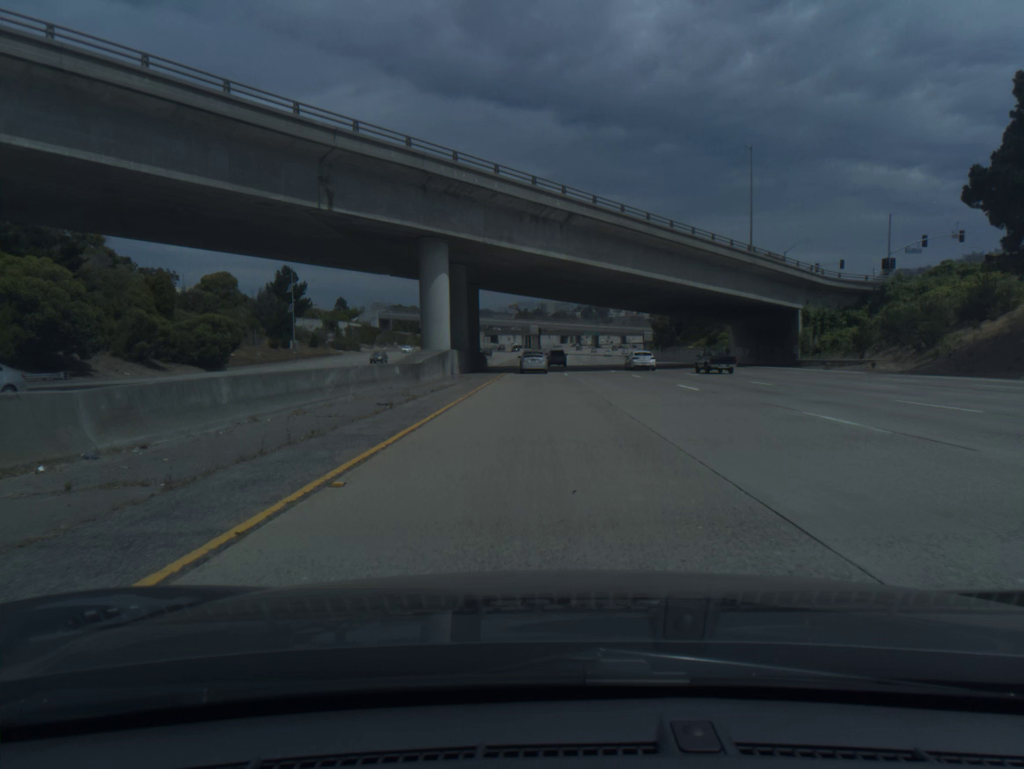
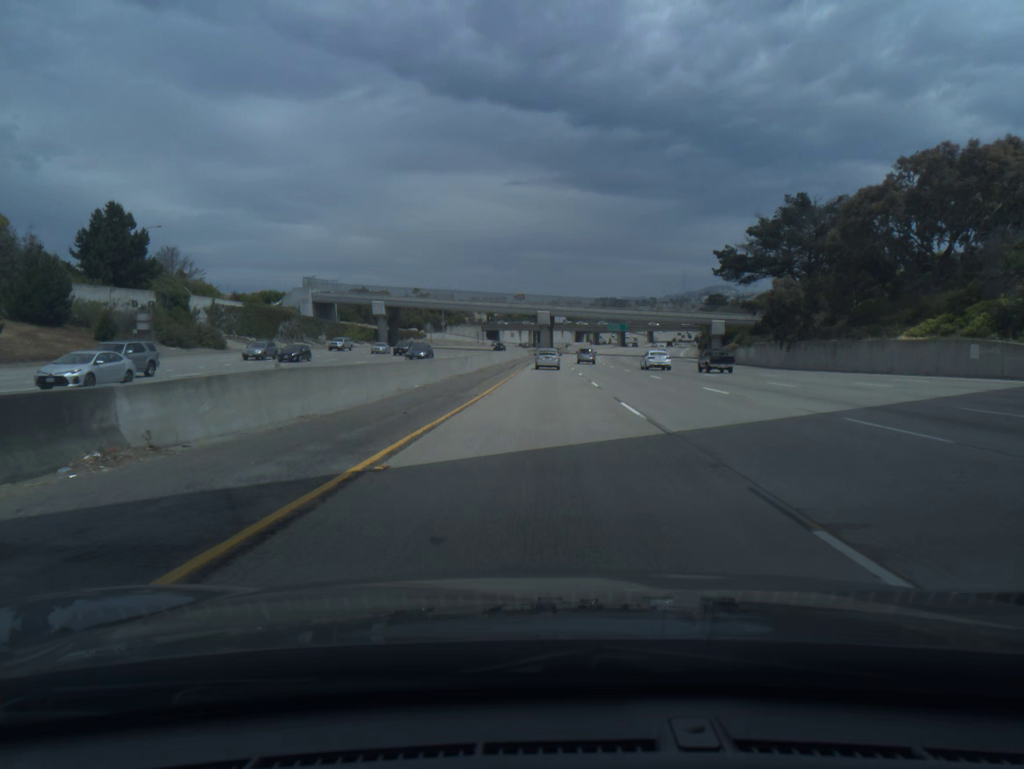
(-0.3, +72.3) m; -1°
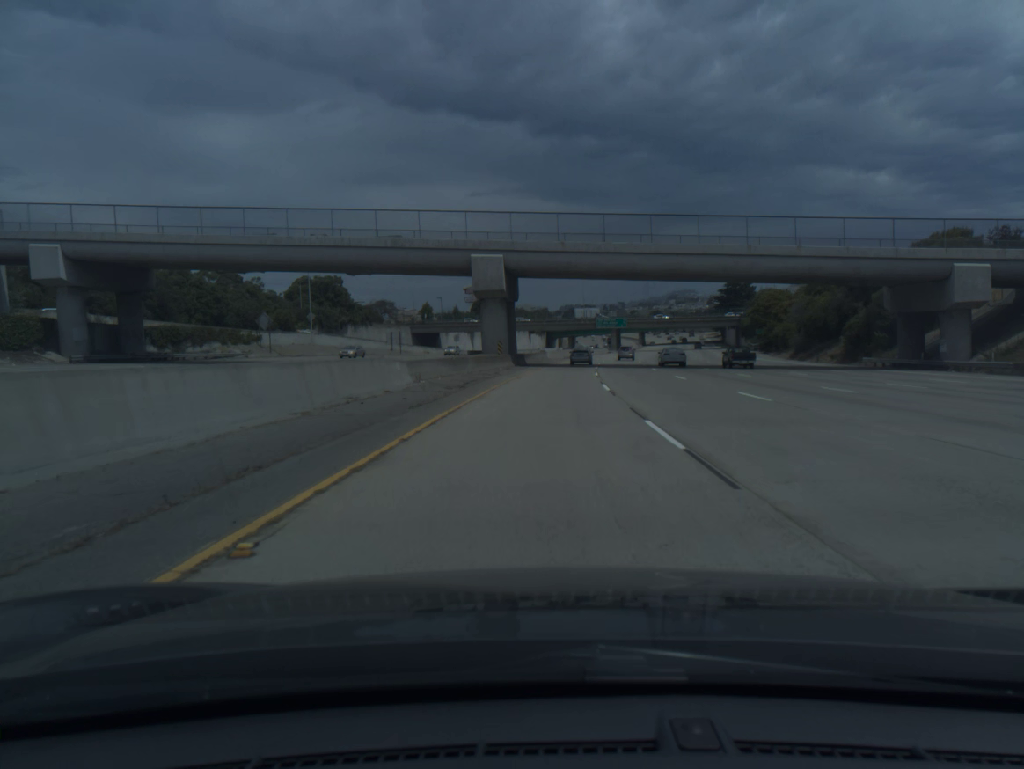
(+1.4, +90.9) m; +2°
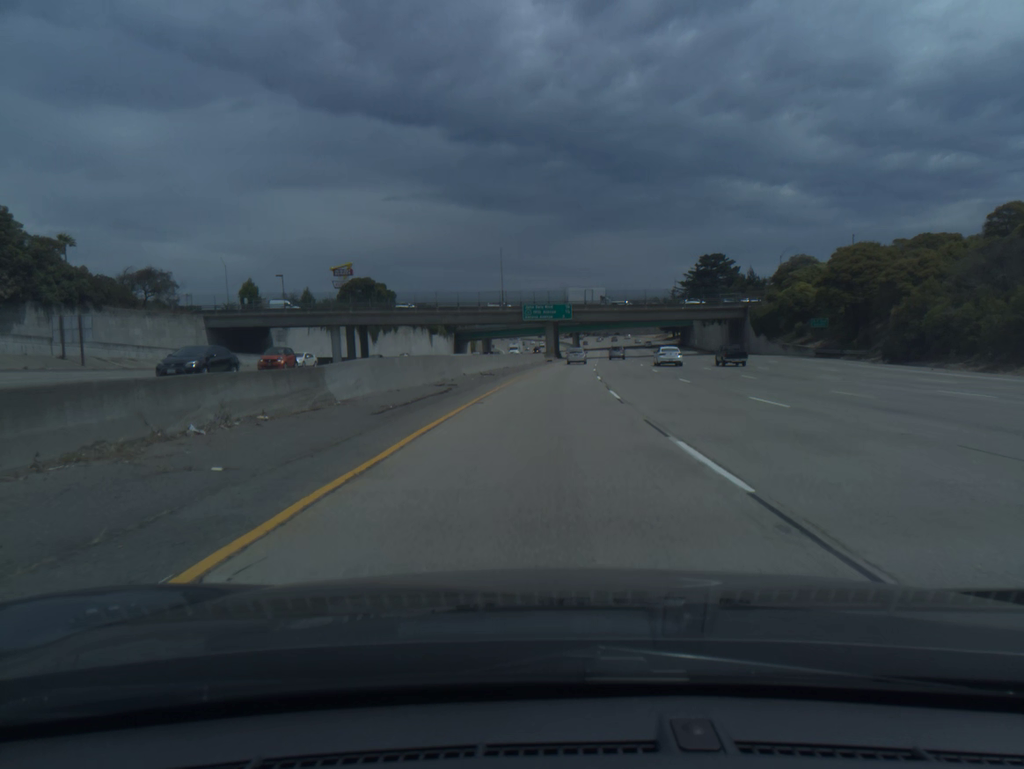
(+3.7, +73.5) m; +6°
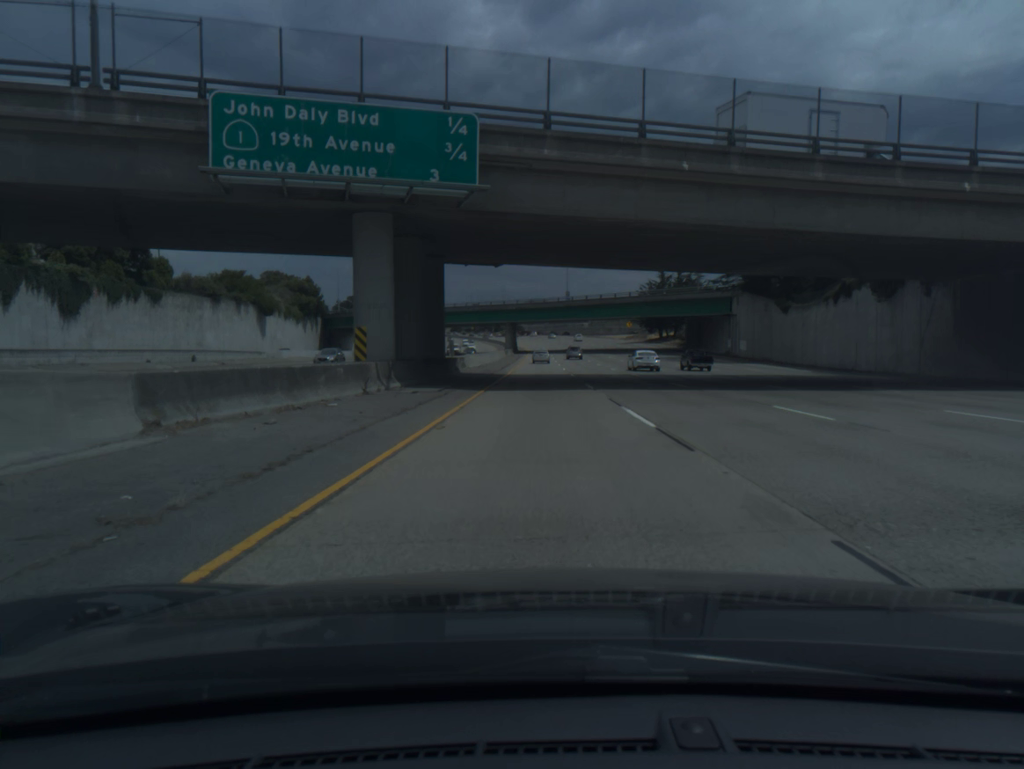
(+4.8, +93.4) m; +5°
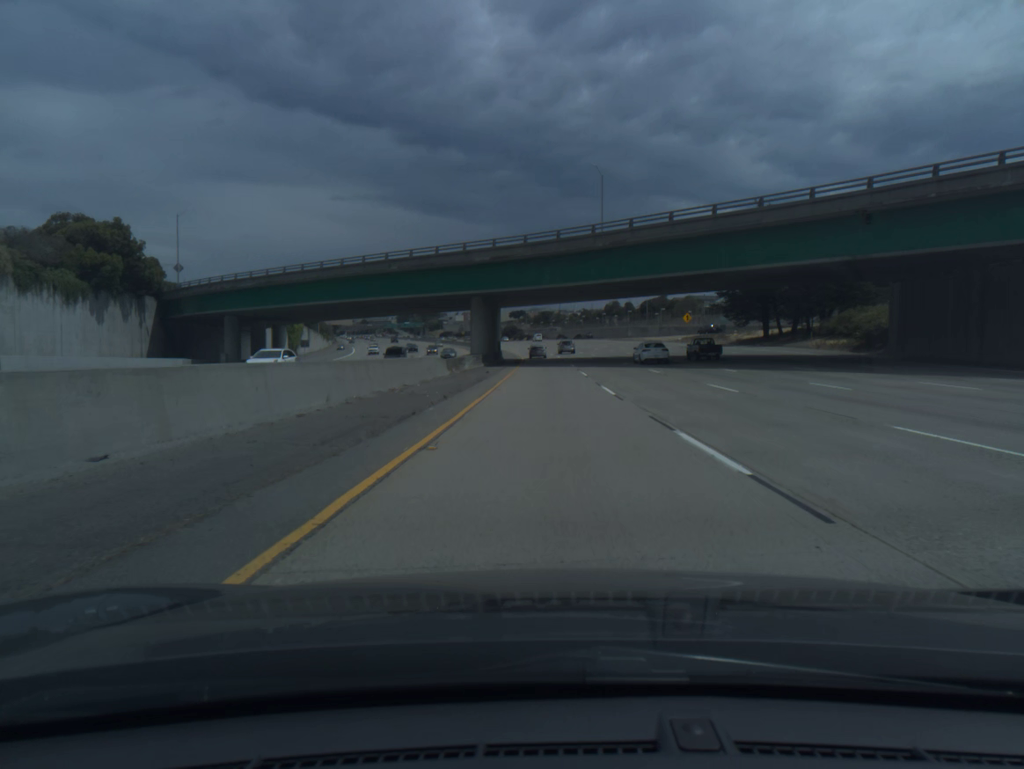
(-0.3, +75.9) m; 0°
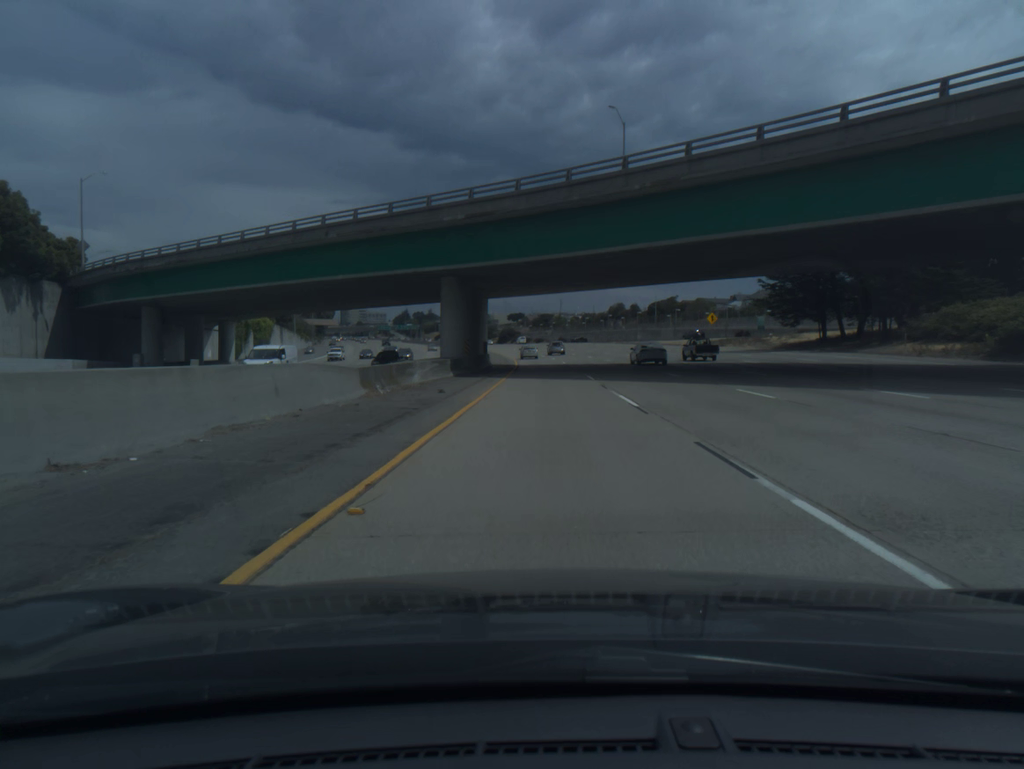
(0.0, +19.1) m; 0°
